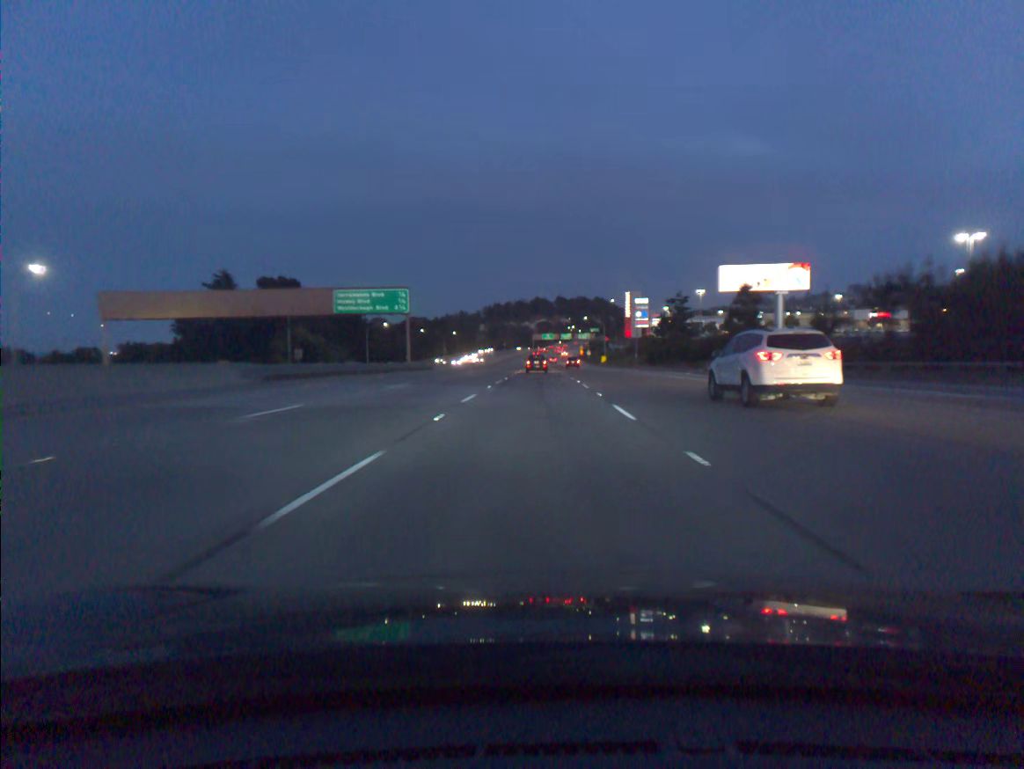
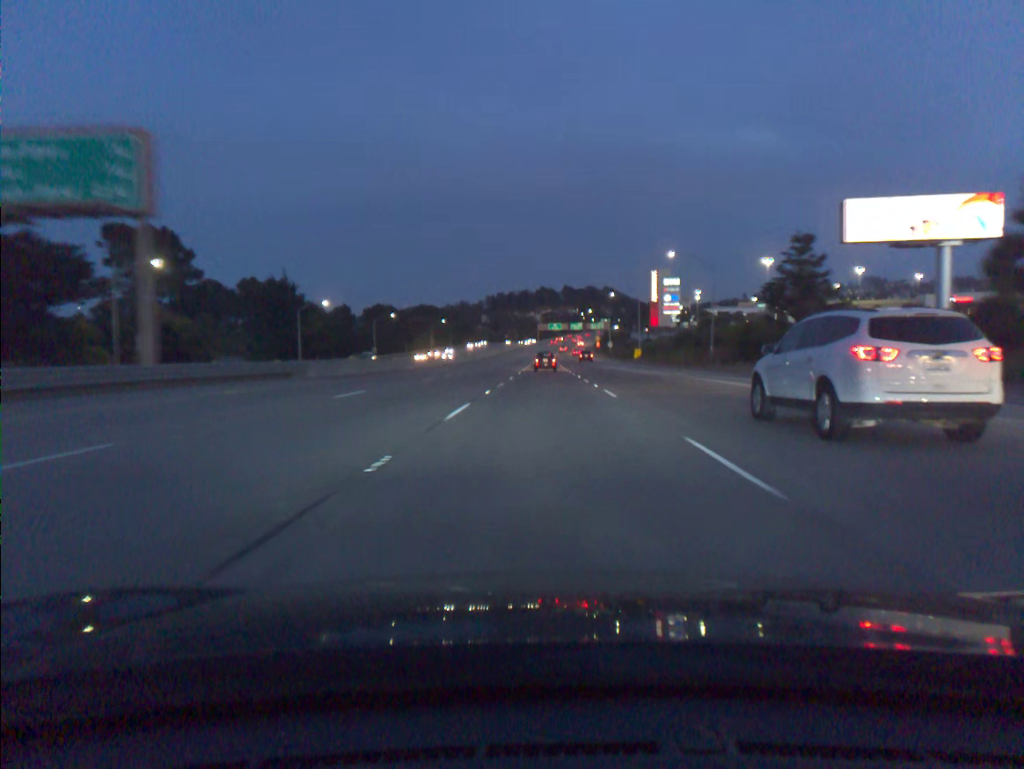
(-0.3, +53.2) m; 0°
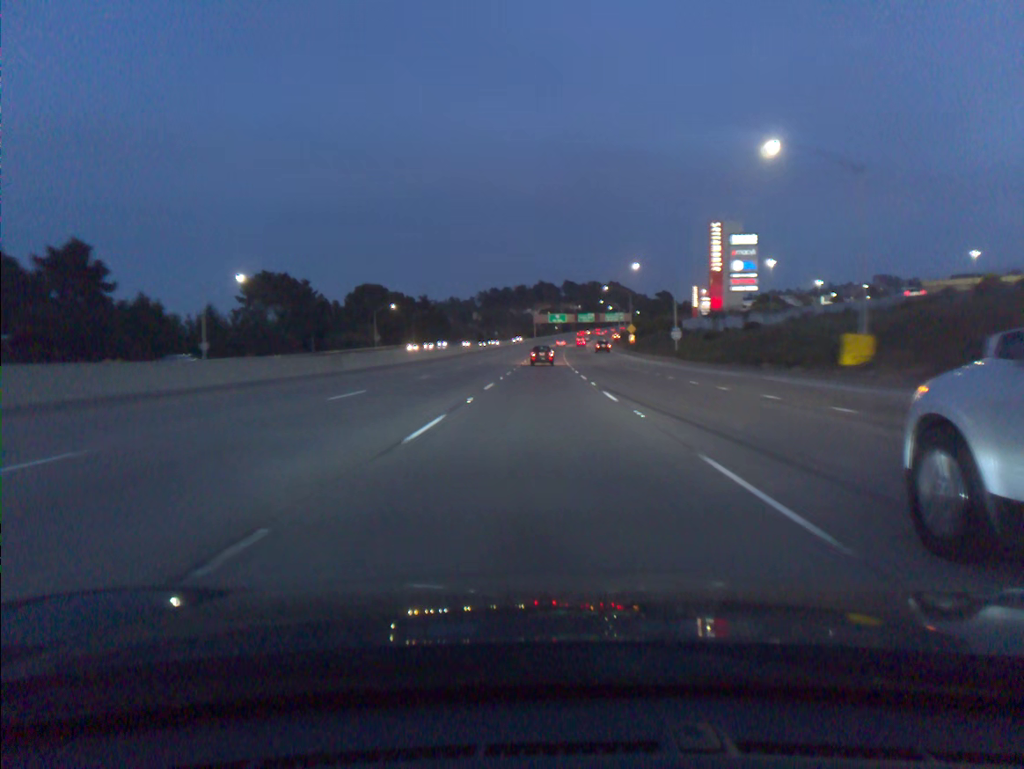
(+0.4, +88.0) m; 0°
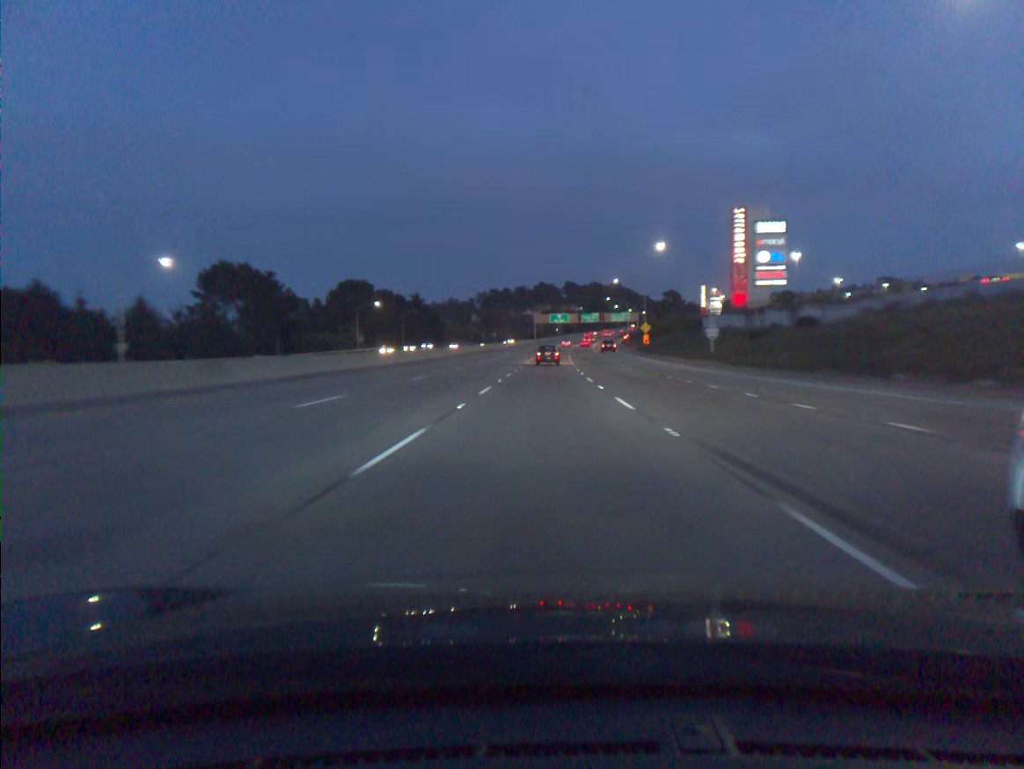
(0.0, +17.5) m; 0°
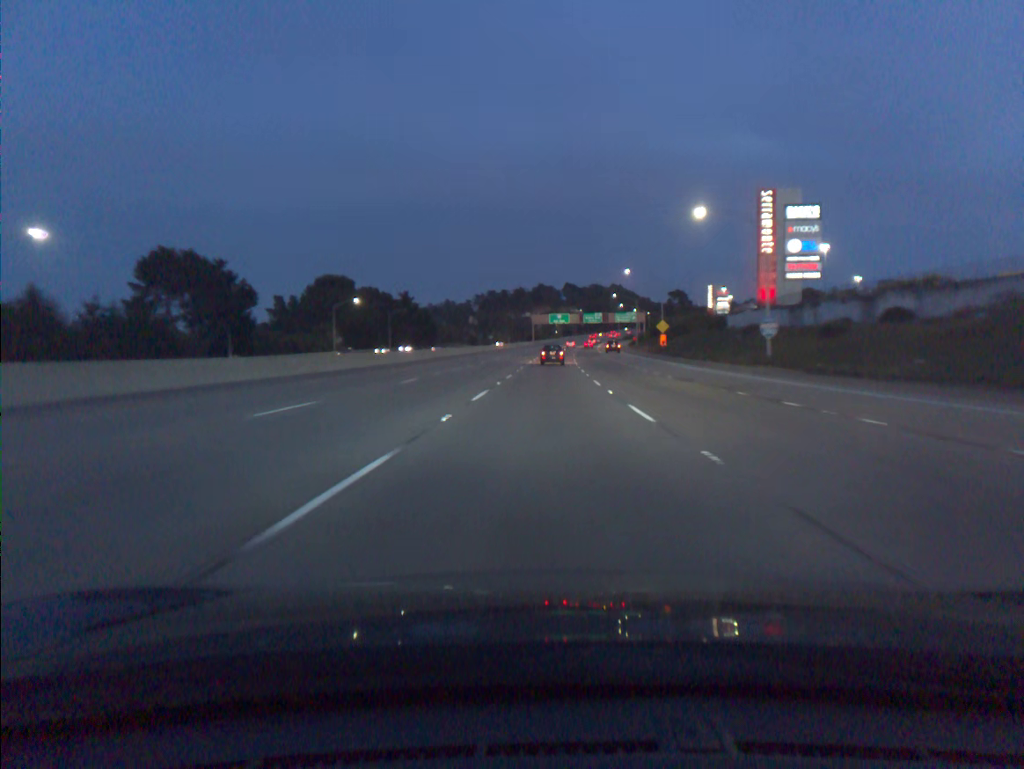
(0.0, +17.4) m; 0°
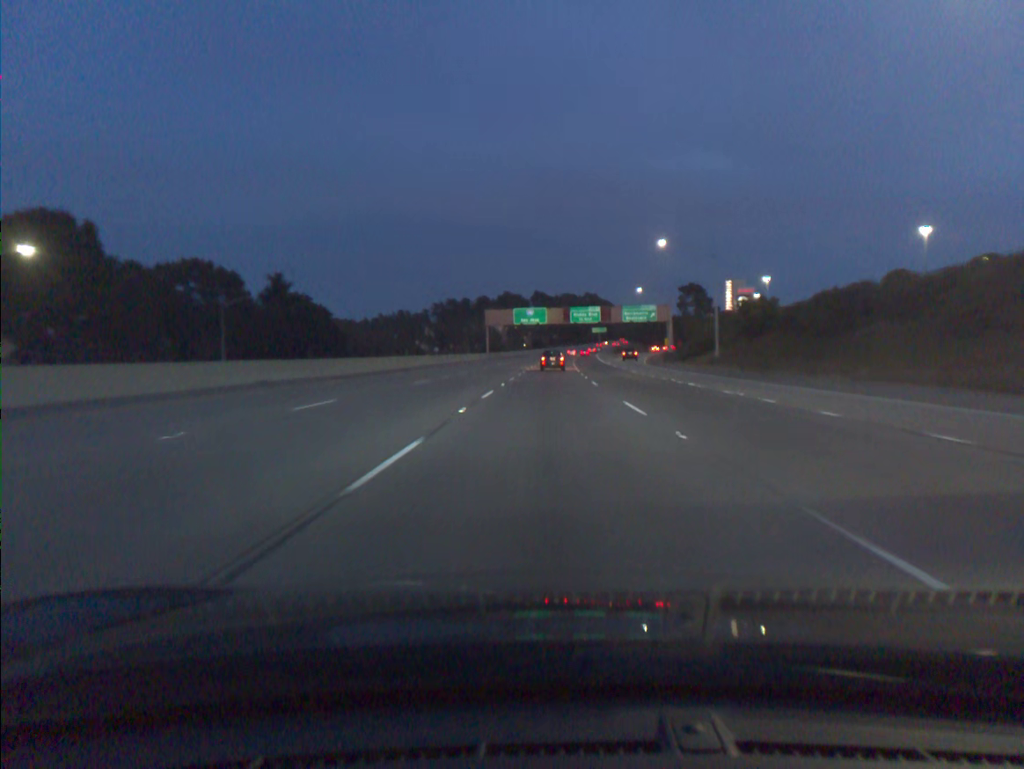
(+1.4, +85.8) m; +2°
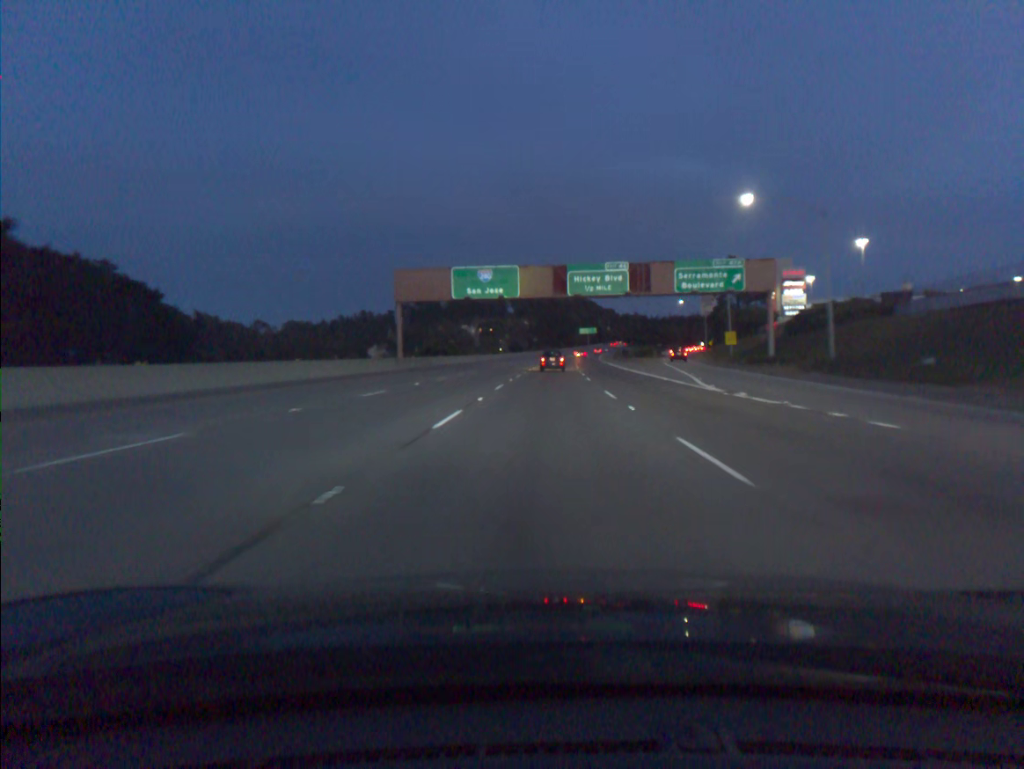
(+1.0, +67.1) m; +1°
